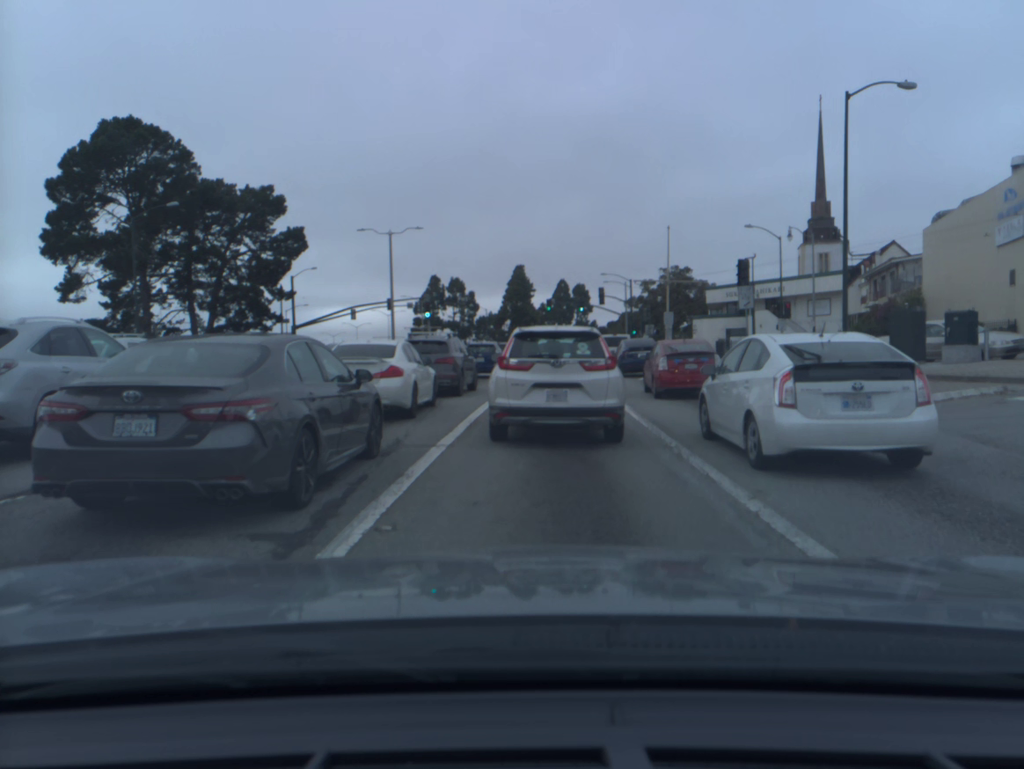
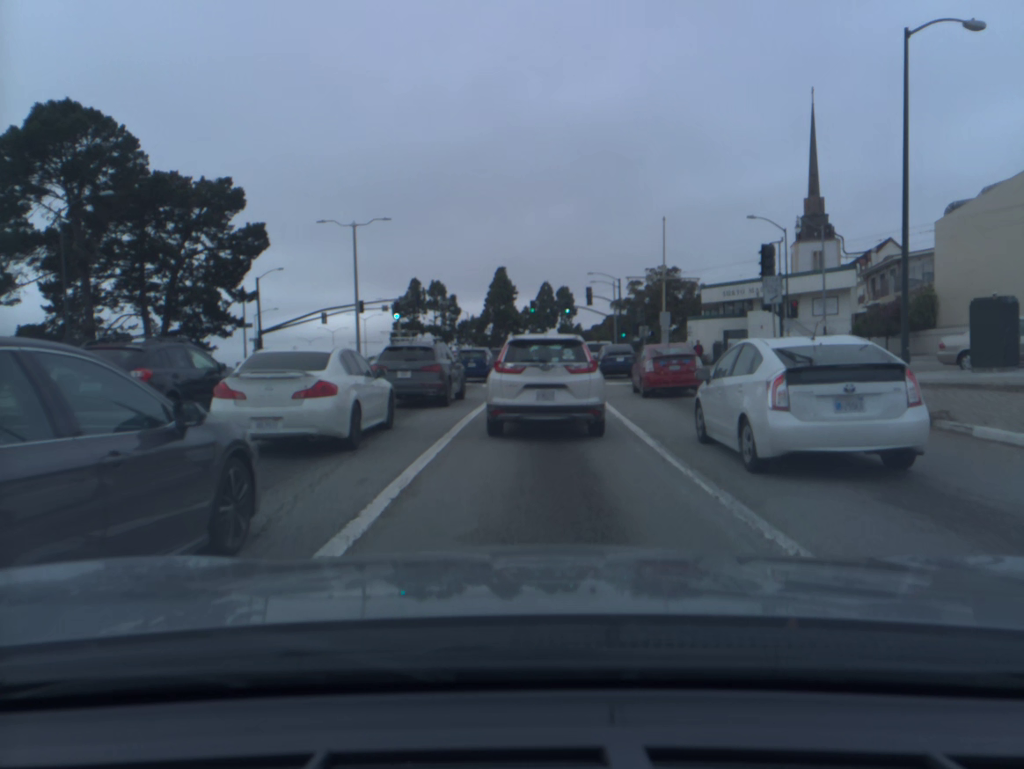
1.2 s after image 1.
(+0.1, +5.5) m; +2°
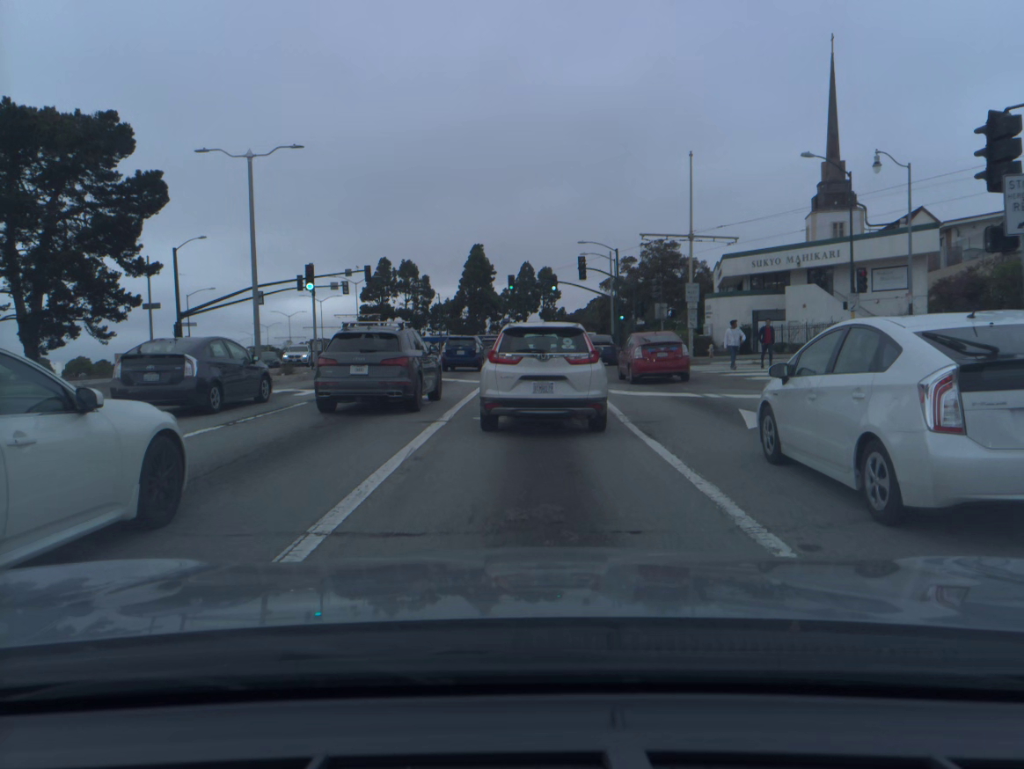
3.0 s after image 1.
(+0.1, +13.8) m; +1°
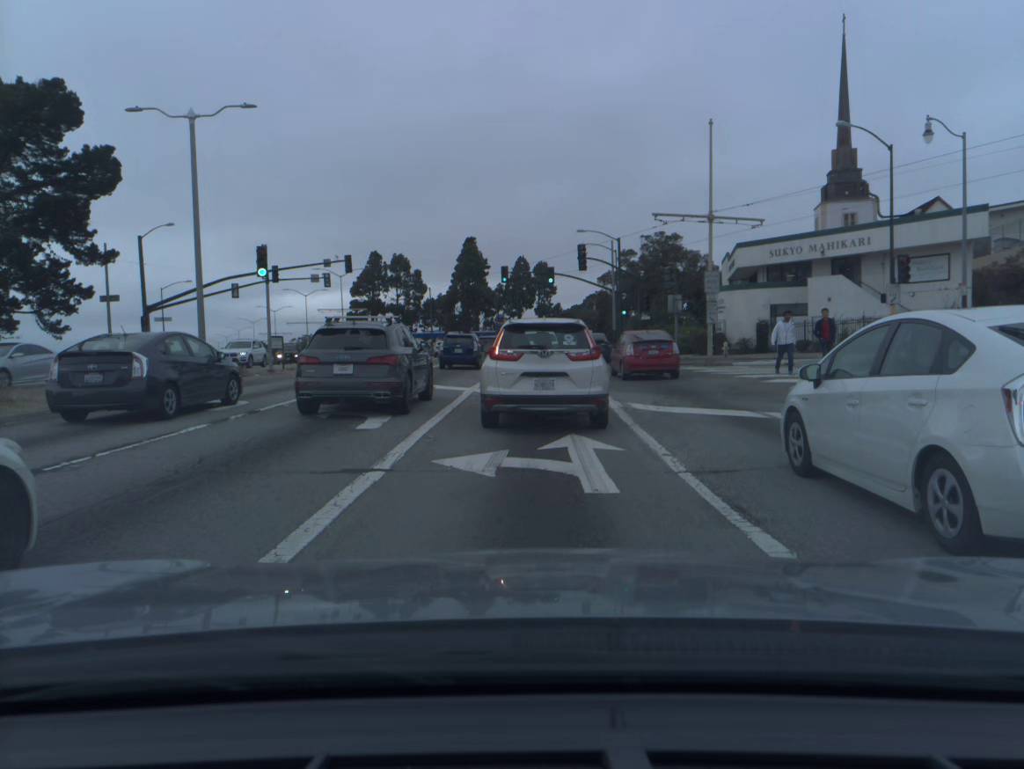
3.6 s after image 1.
(0.0, +5.1) m; 0°
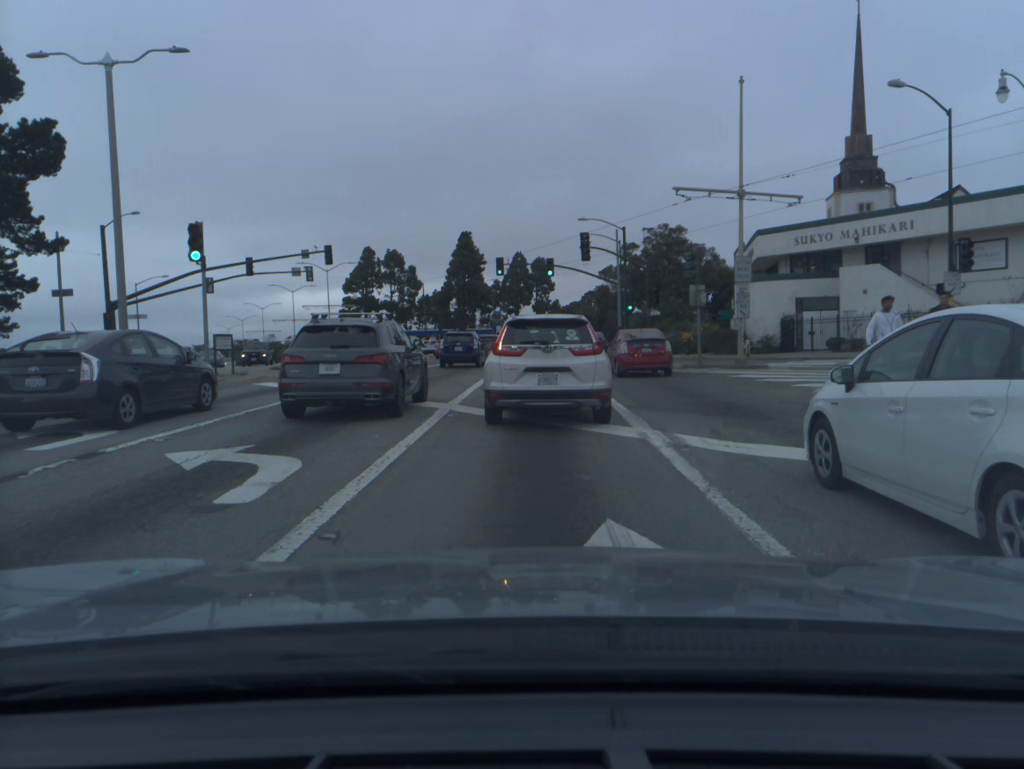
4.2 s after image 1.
(0.0, +5.2) m; 0°
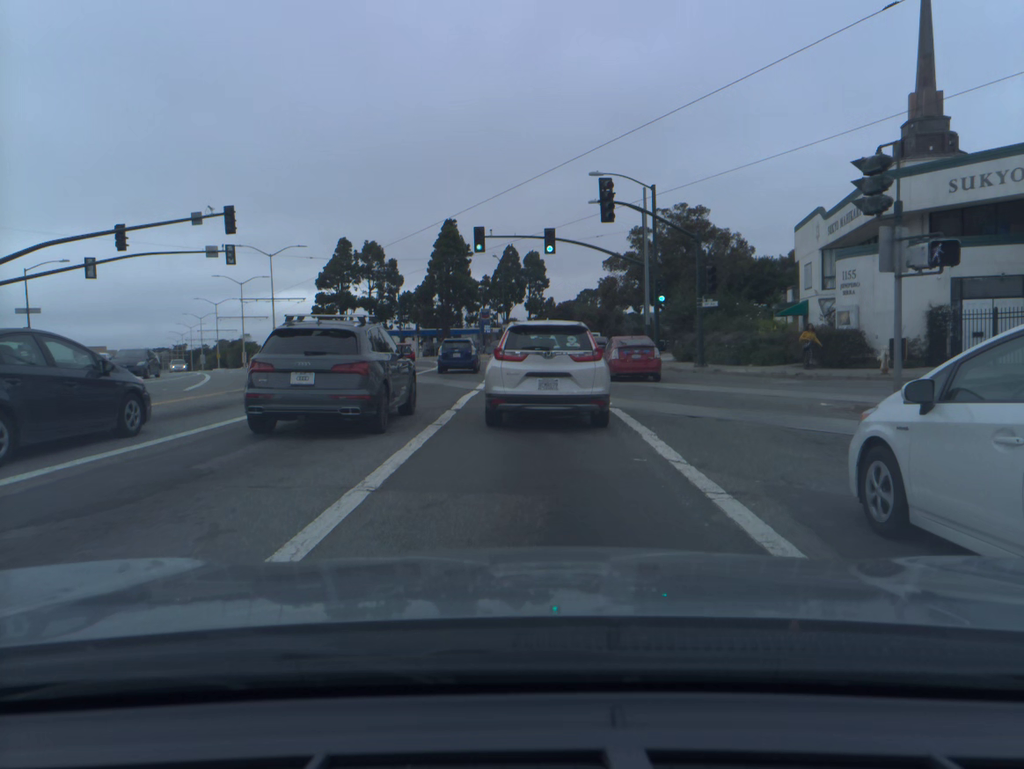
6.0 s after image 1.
(0.0, +16.7) m; 0°
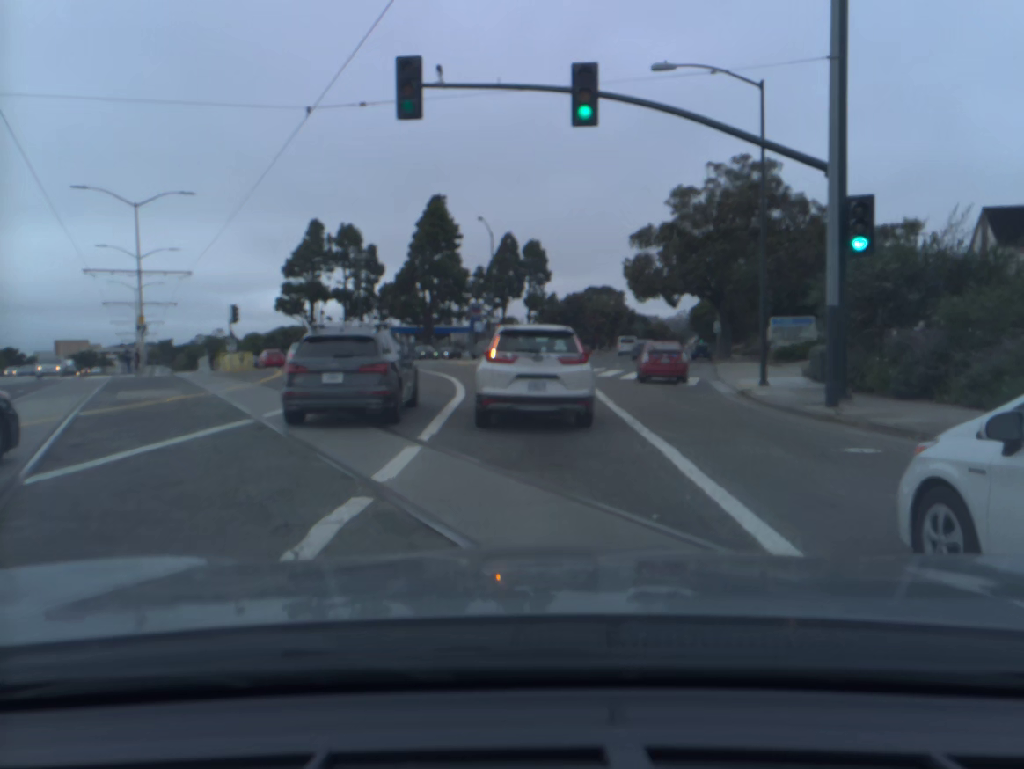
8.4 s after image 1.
(0.0, +24.9) m; 0°
